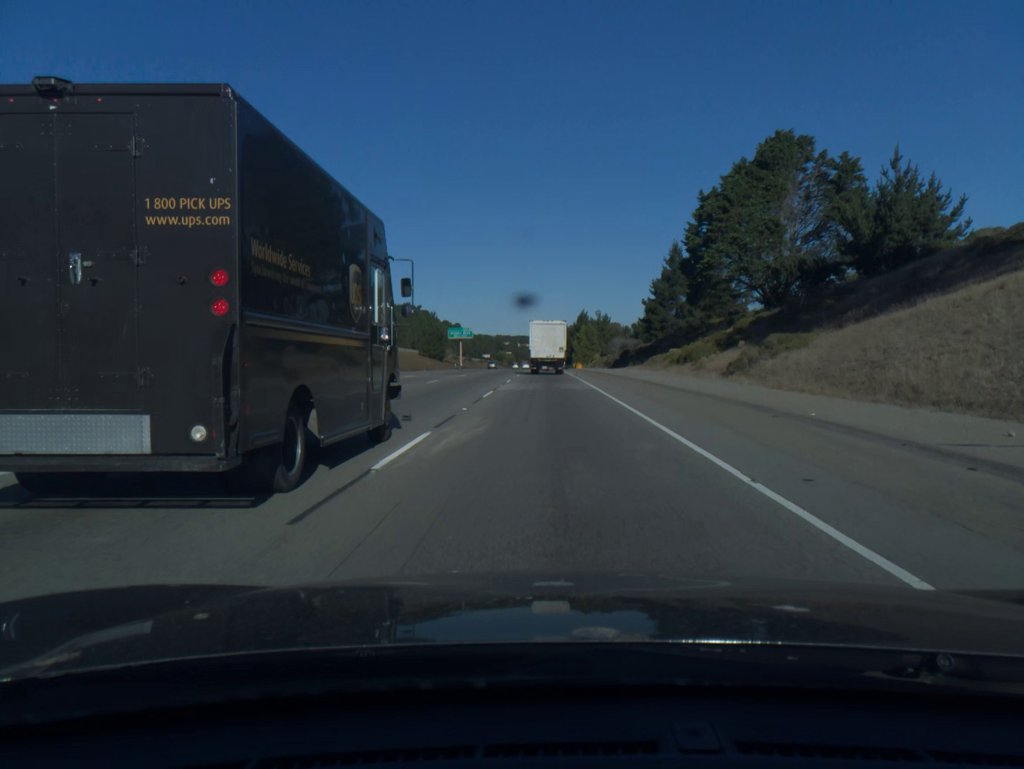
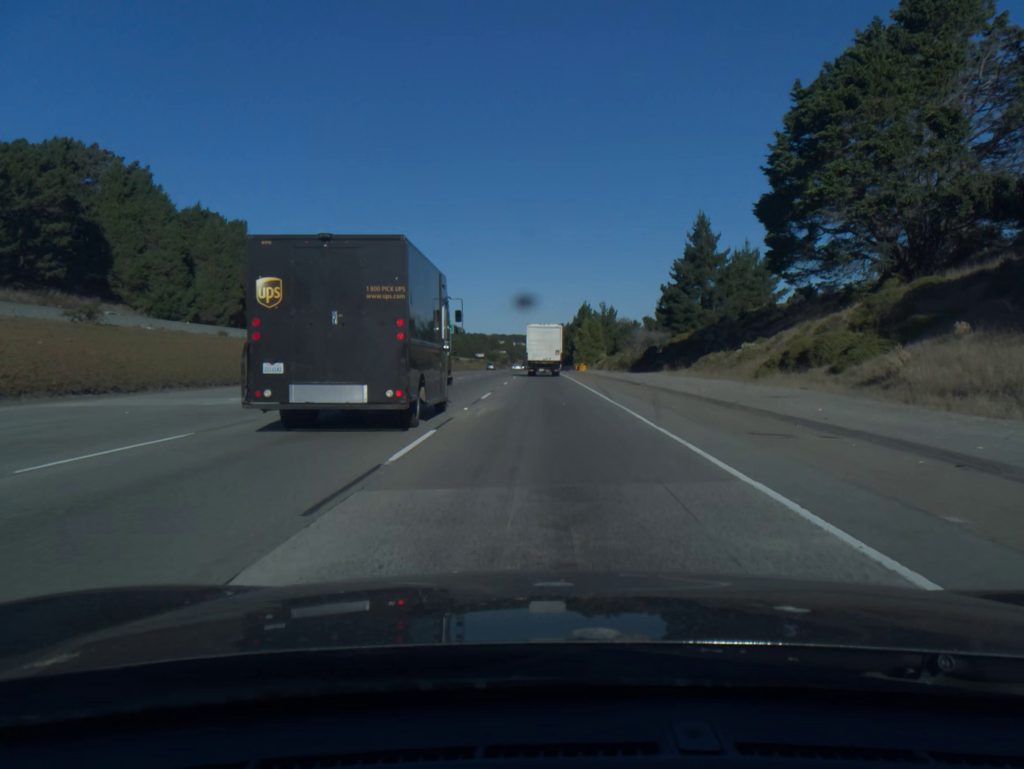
(+0.1, +28.7) m; 0°
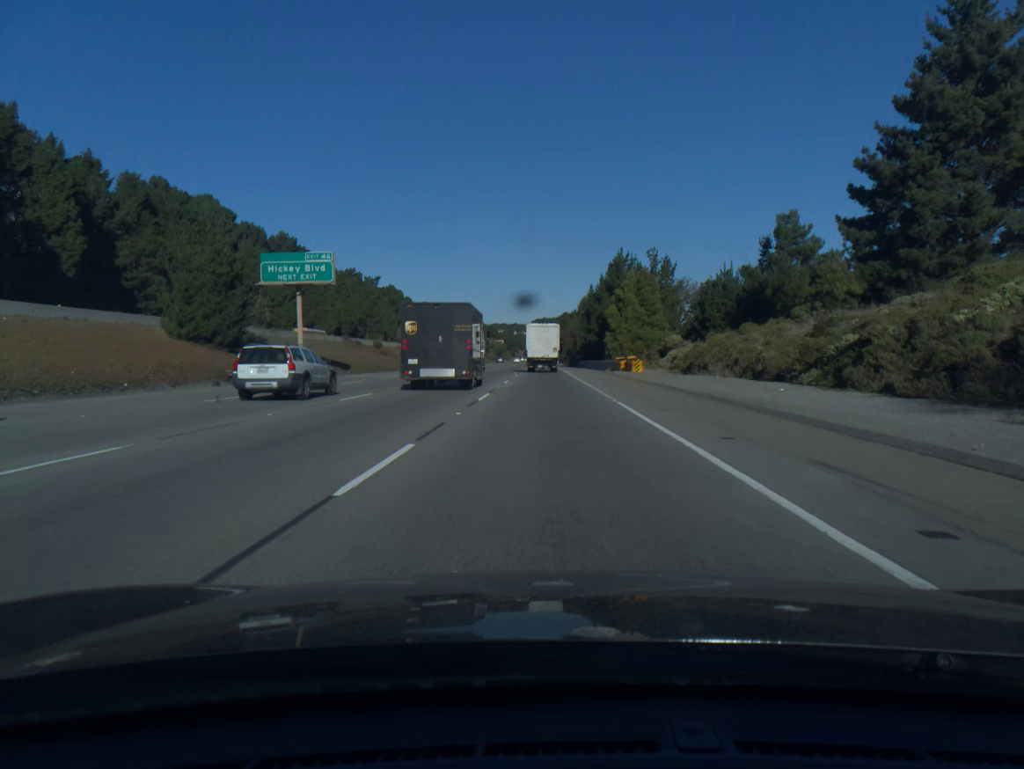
(0.0, +74.8) m; 0°
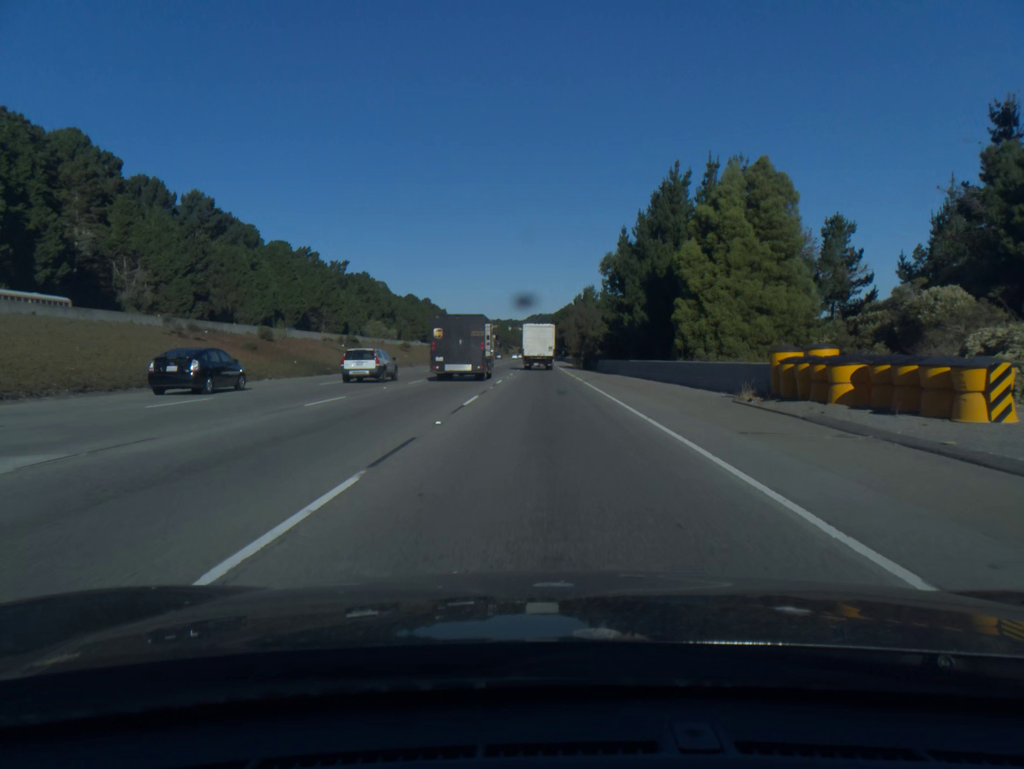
(+0.1, +46.7) m; 0°
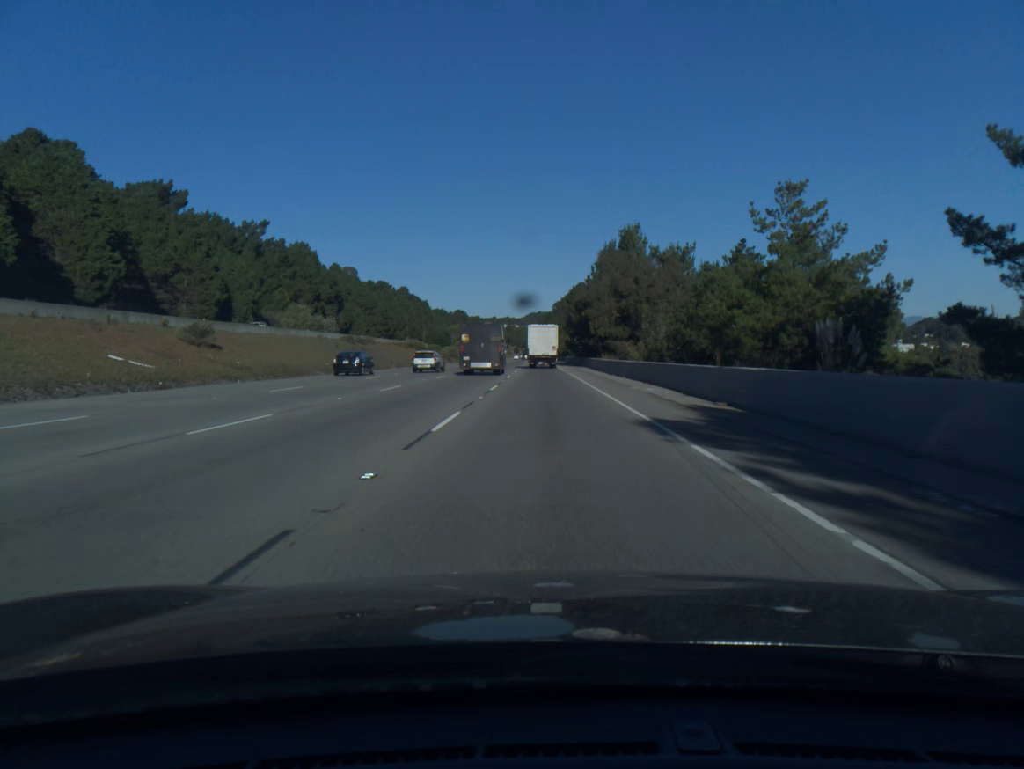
(-0.1, +79.3) m; 0°
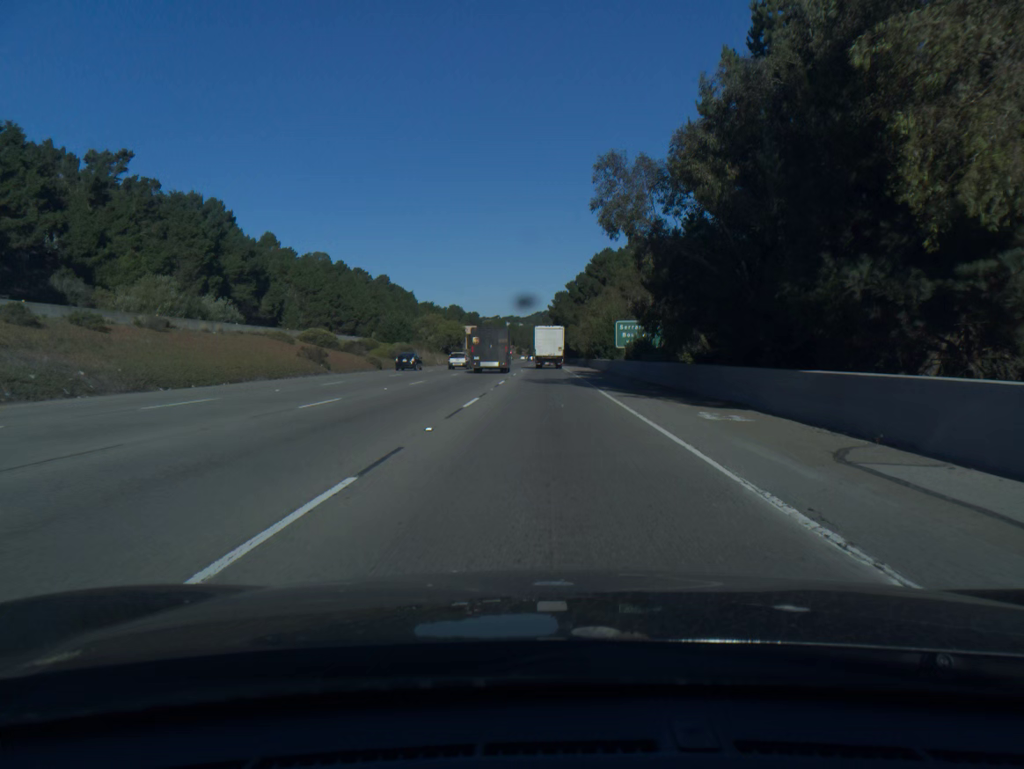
(-0.1, +67.1) m; 0°
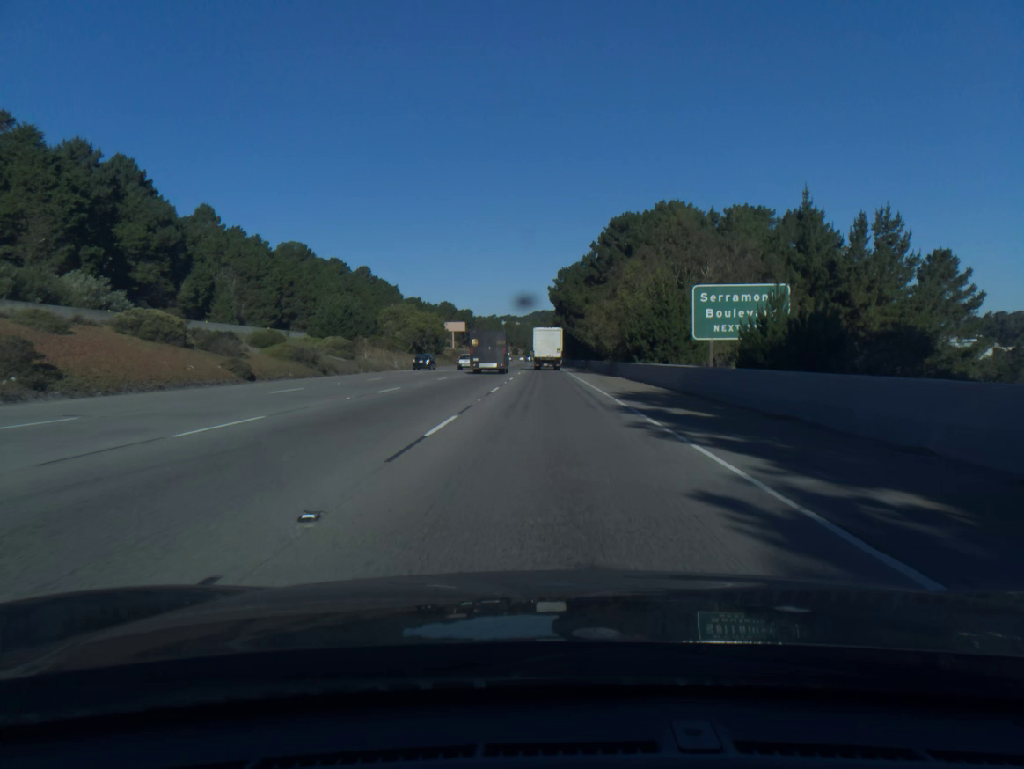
(0.0, +35.5) m; 0°
